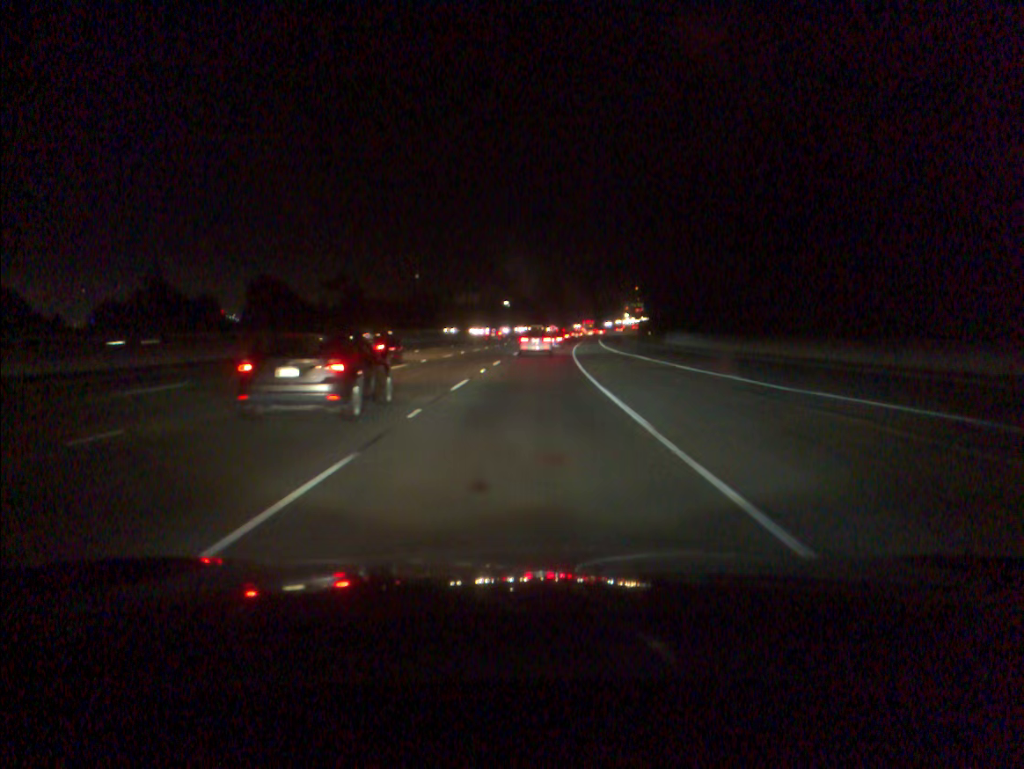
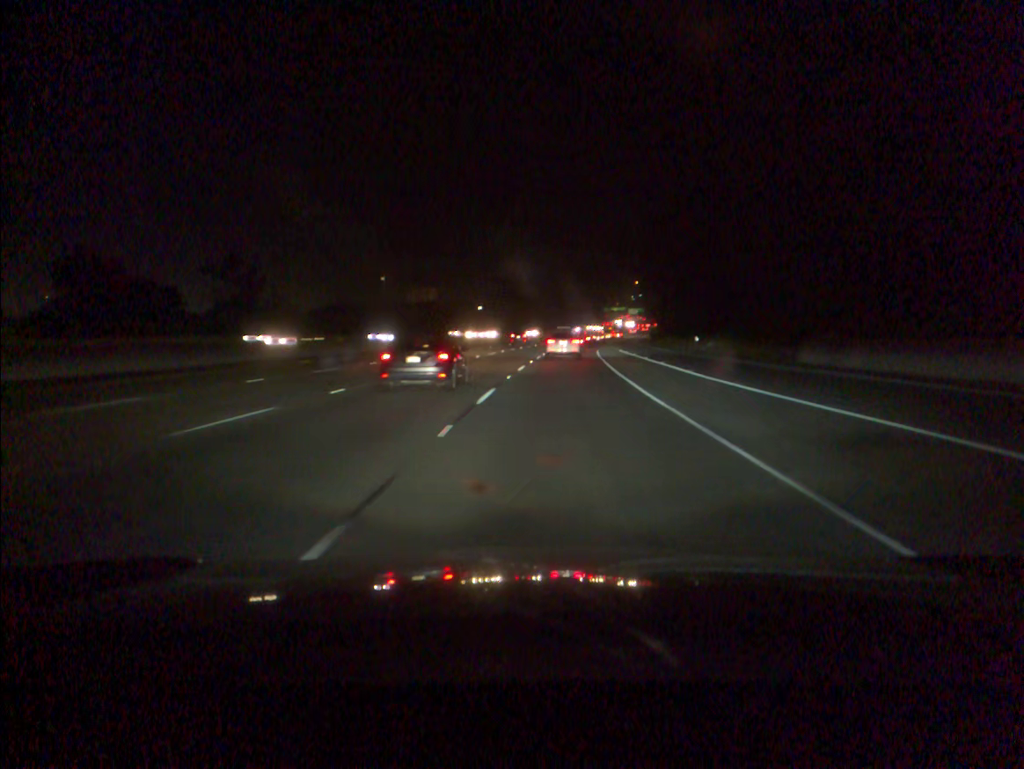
(+0.6, +47.1) m; +2°
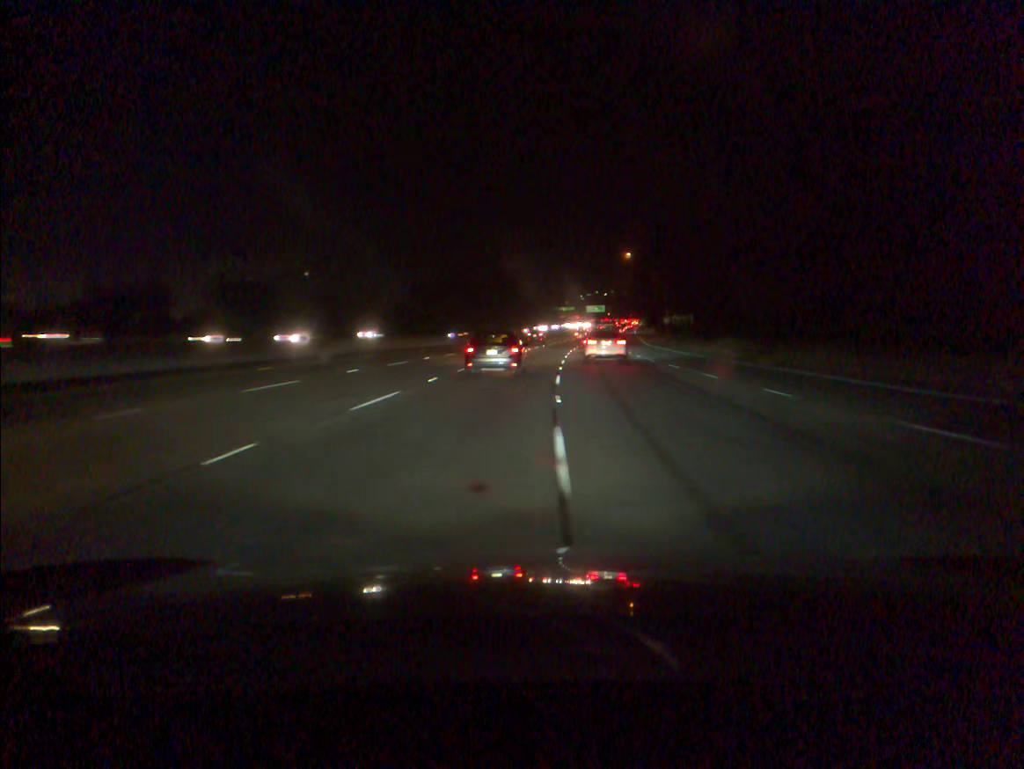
(+2.2, +67.0) m; +4°
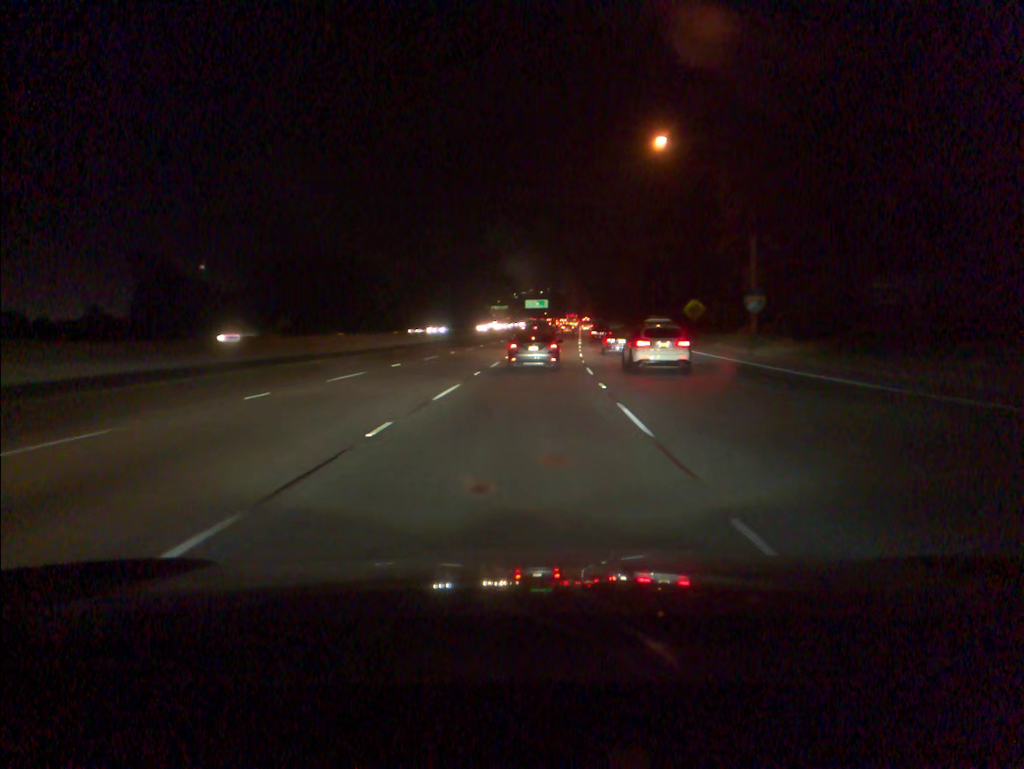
(+3.0, +69.3) m; +5°
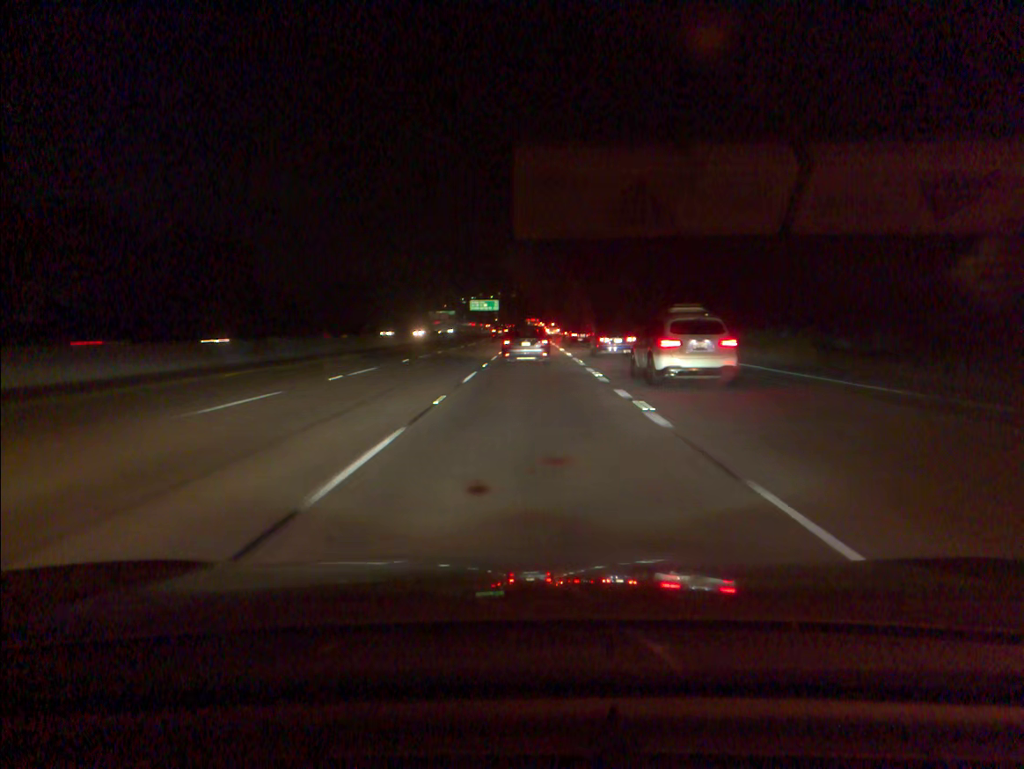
(+1.7, +51.9) m; +4°
